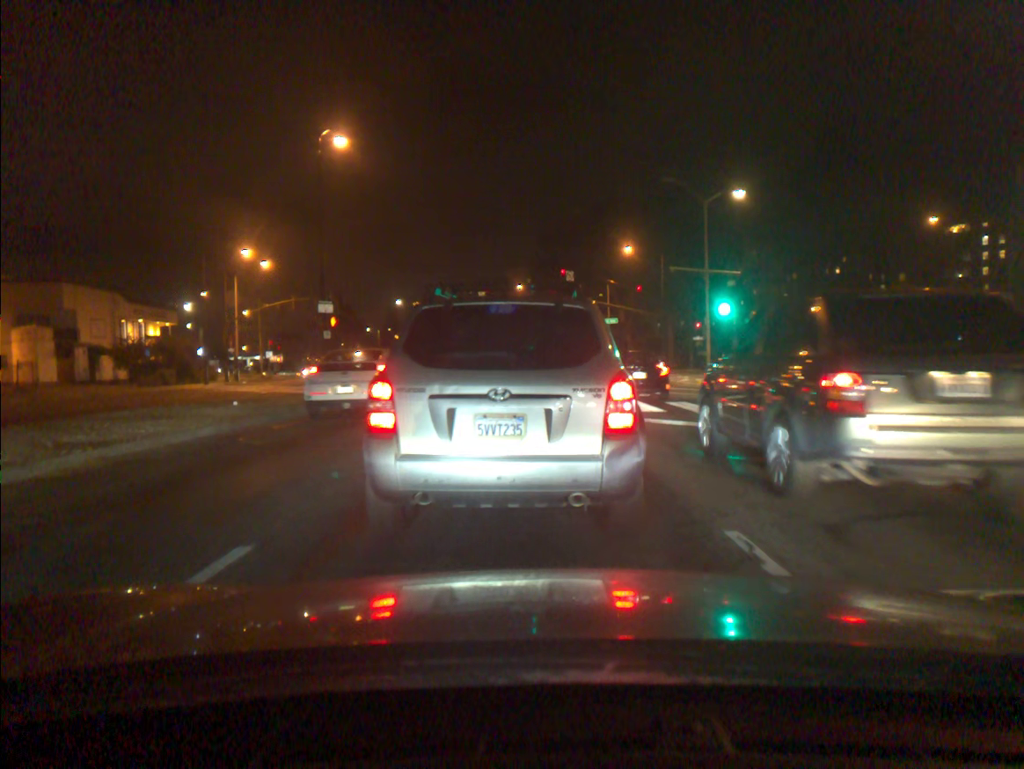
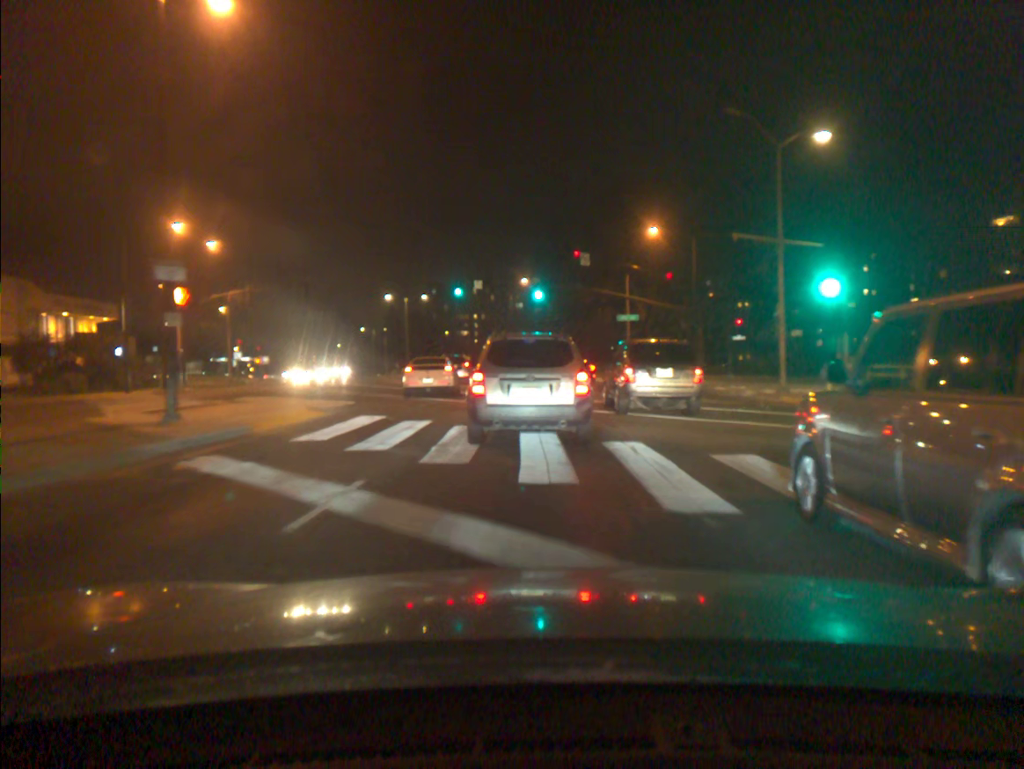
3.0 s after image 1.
(-0.3, +12.0) m; -2°
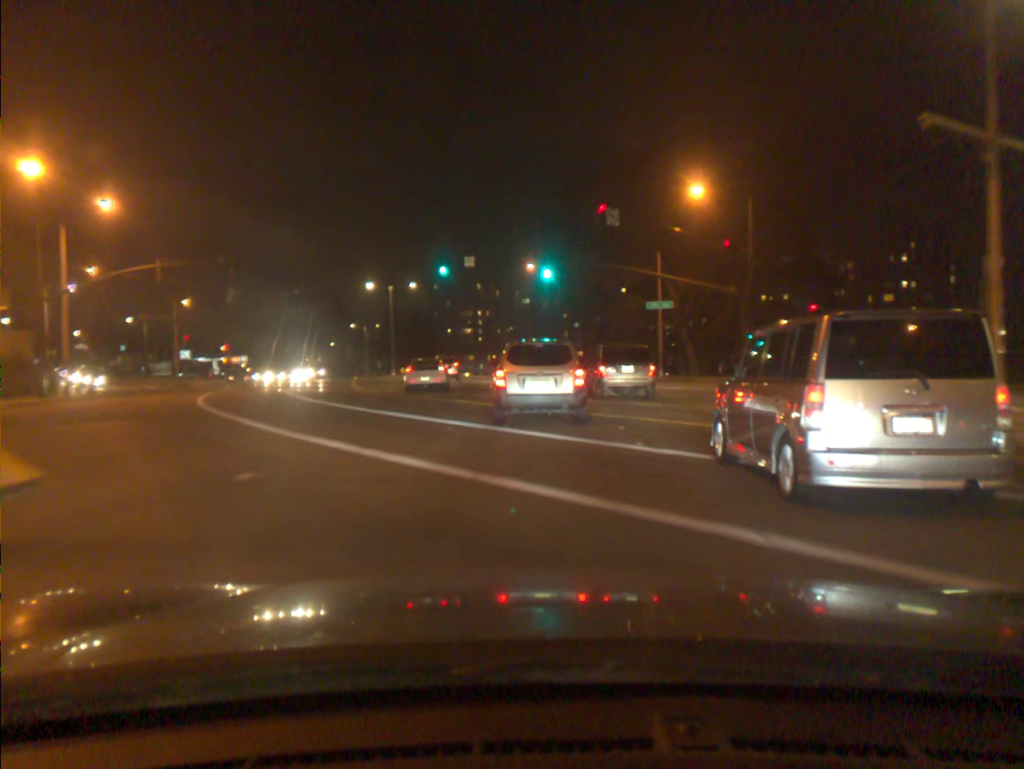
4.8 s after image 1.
(0.0, +13.8) m; 0°
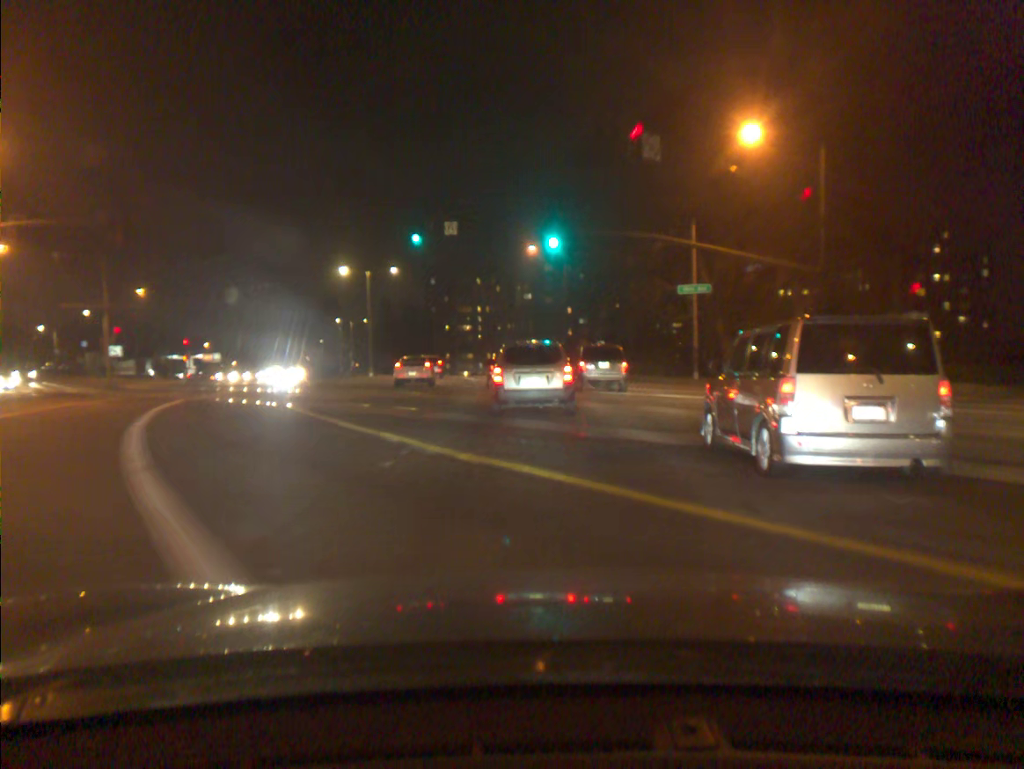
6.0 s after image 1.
(0.0, +11.4) m; 0°
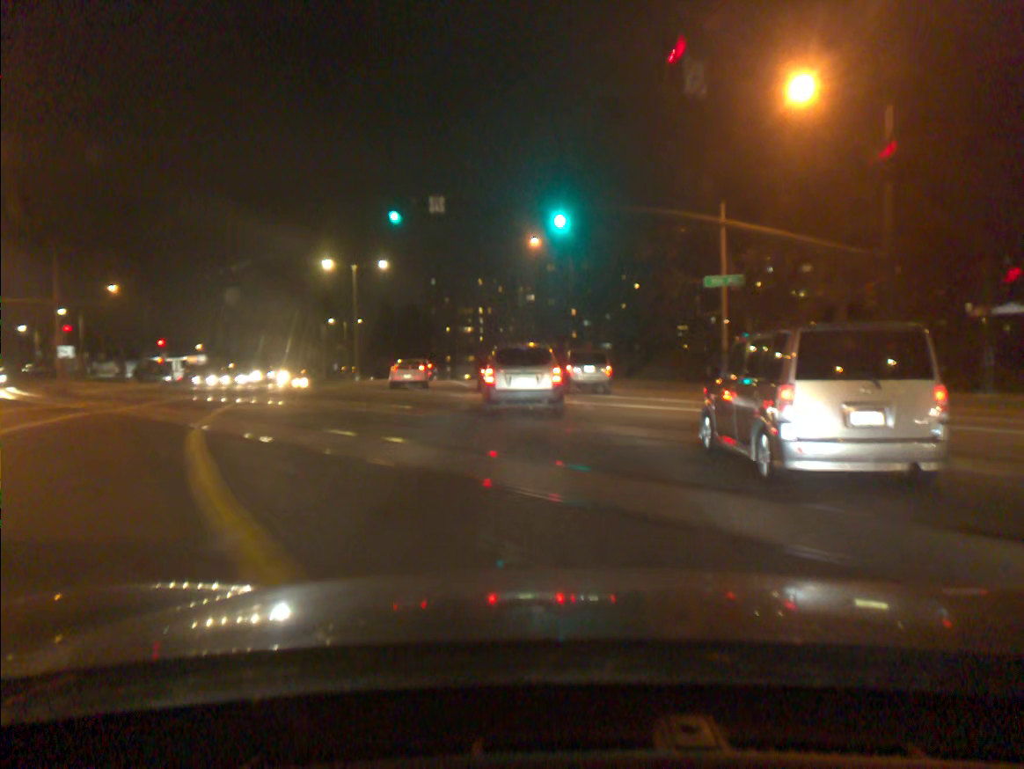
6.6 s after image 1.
(0.0, +6.3) m; 0°
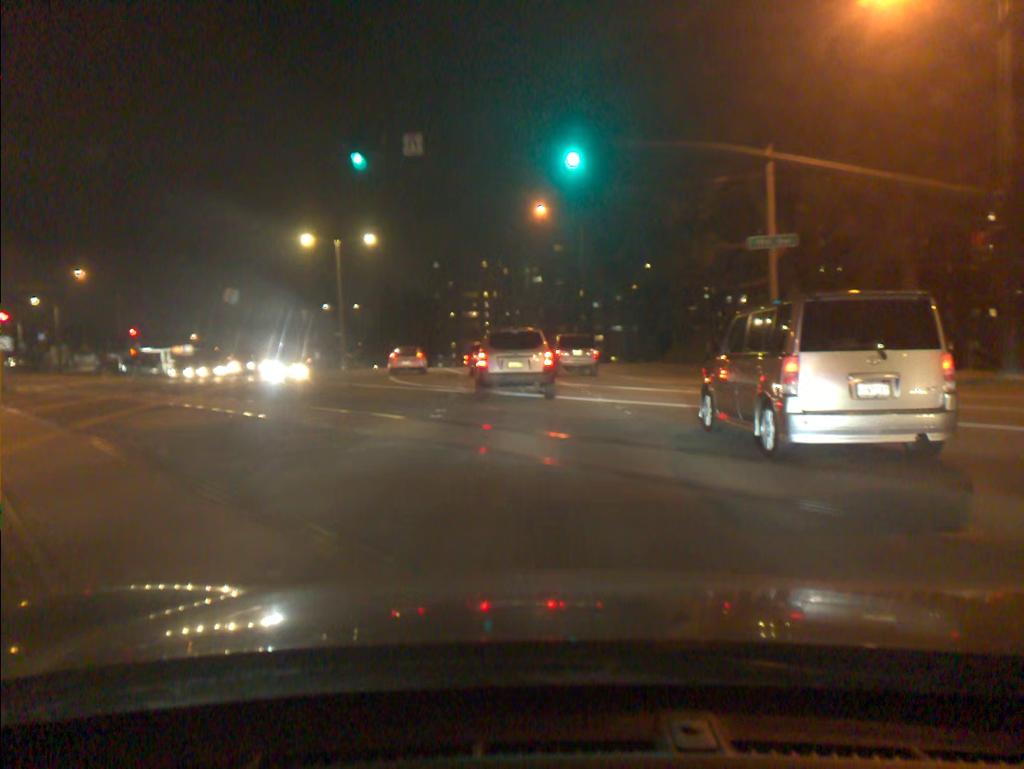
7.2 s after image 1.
(0.0, +6.7) m; -1°
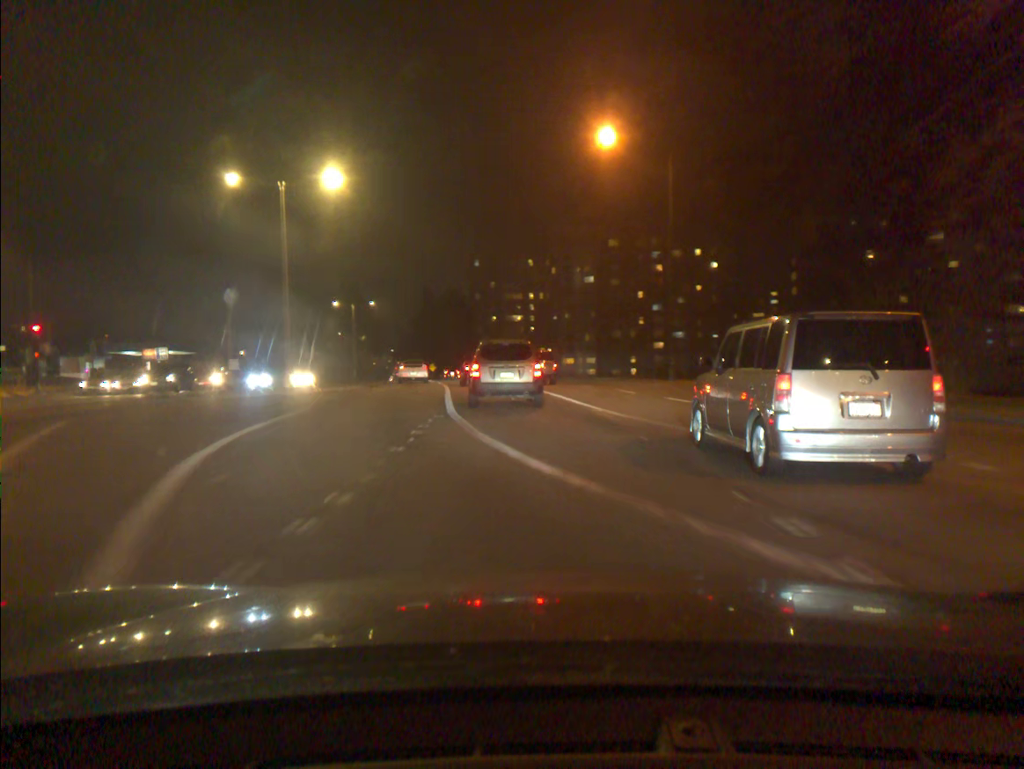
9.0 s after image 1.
(-0.5, +21.2) m; -4°
